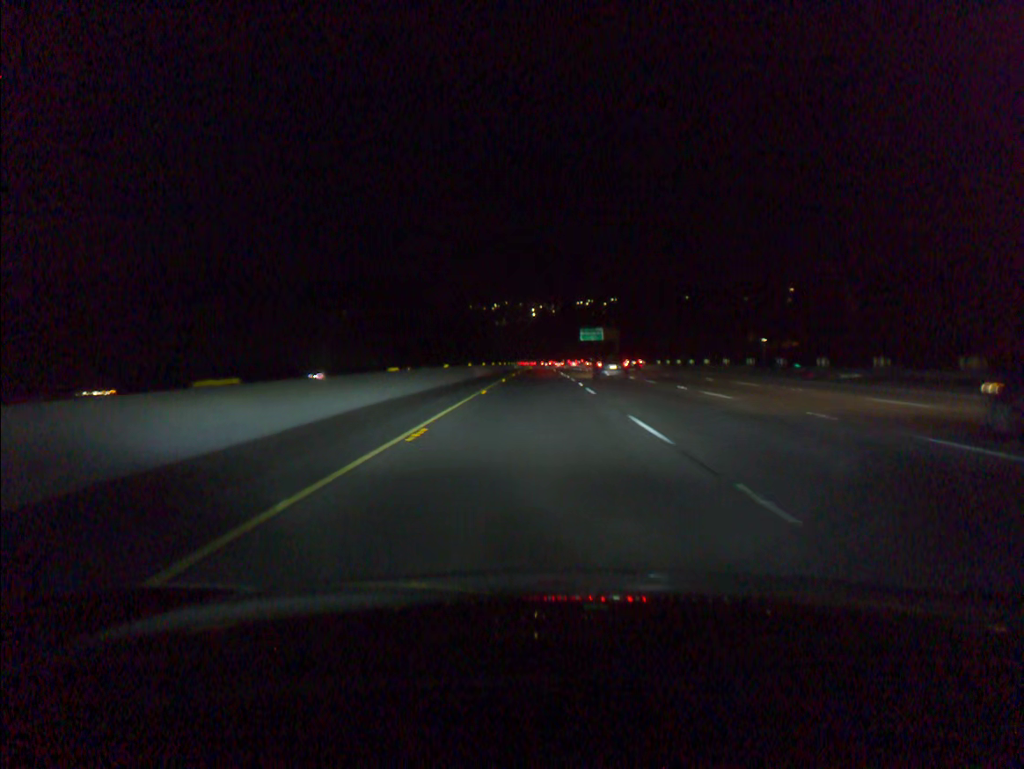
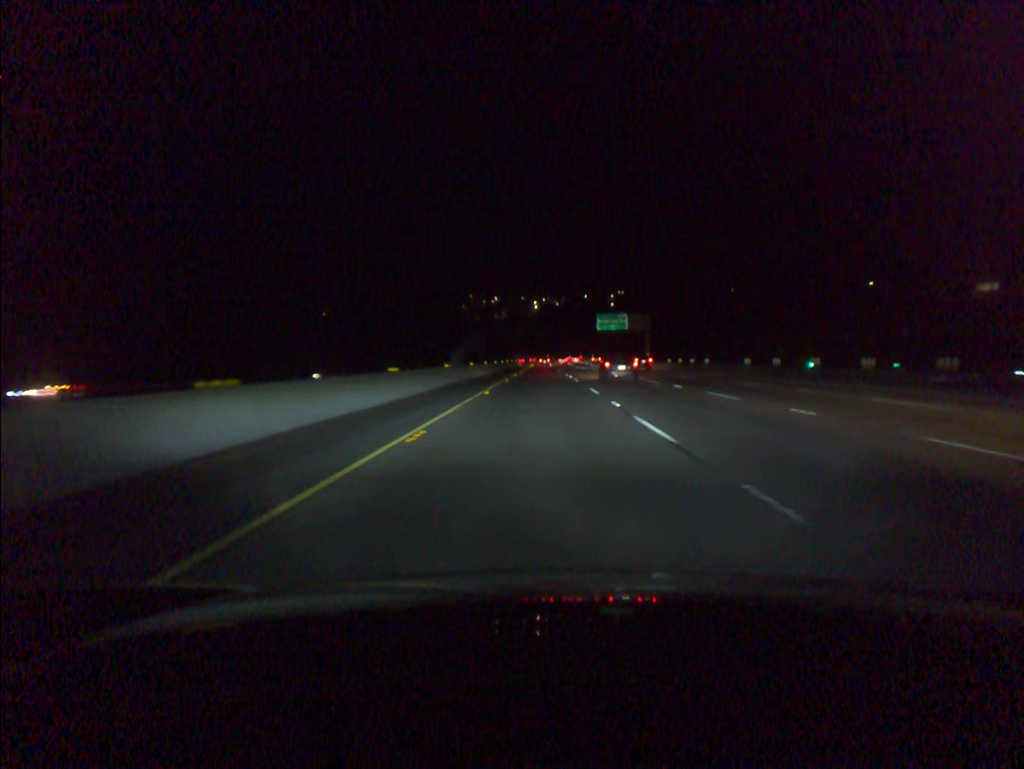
(-0.1, +44.0) m; 0°
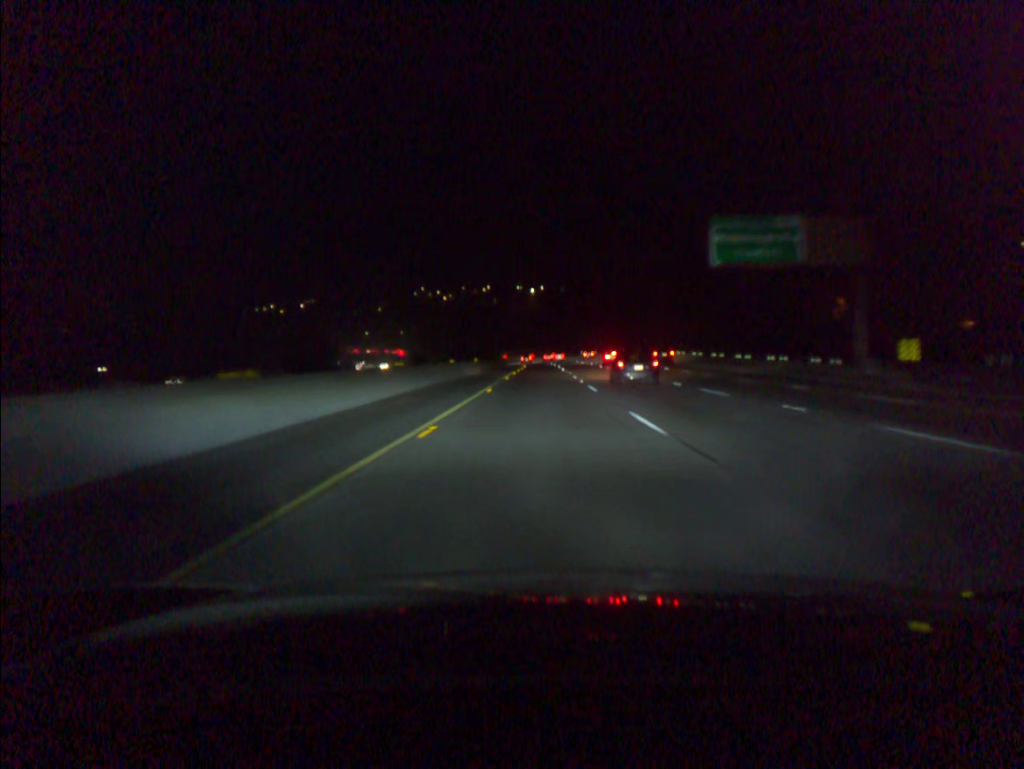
(0.0, +86.8) m; 0°
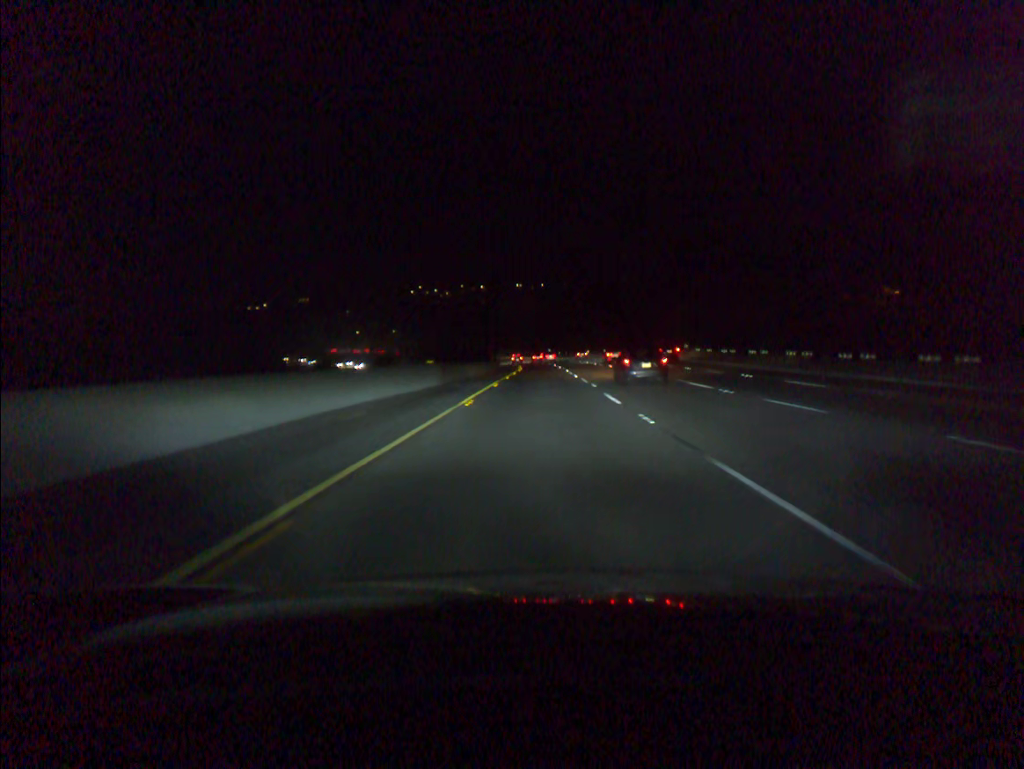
(0.0, +22.2) m; 0°
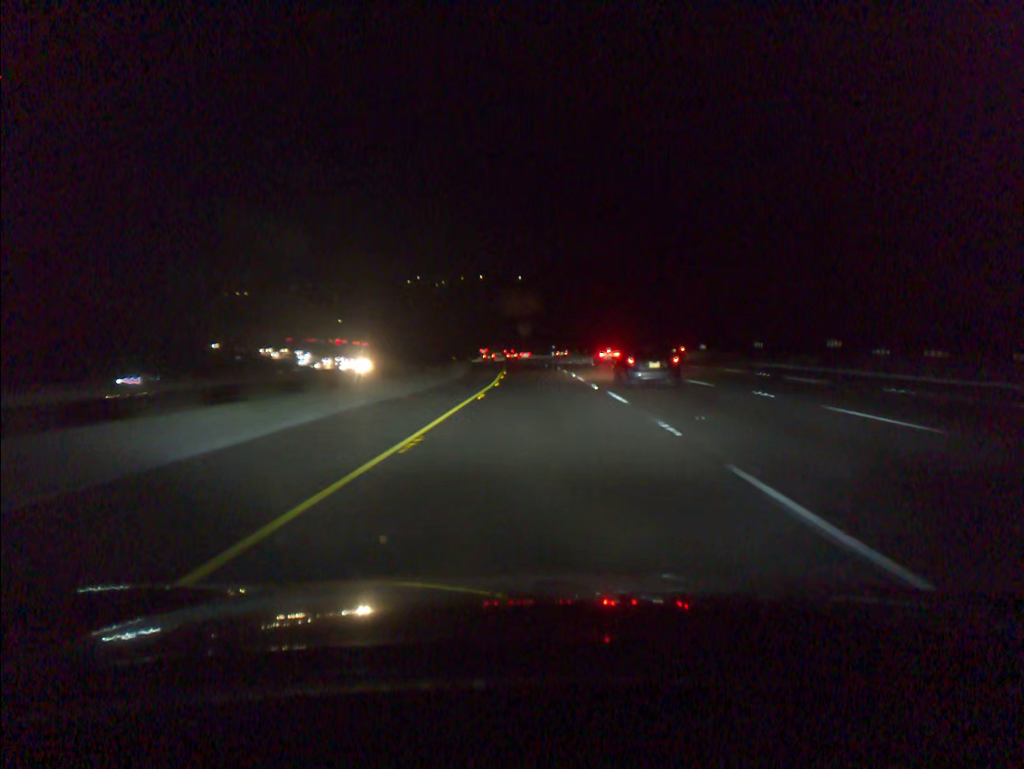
(0.0, +42.7) m; 0°
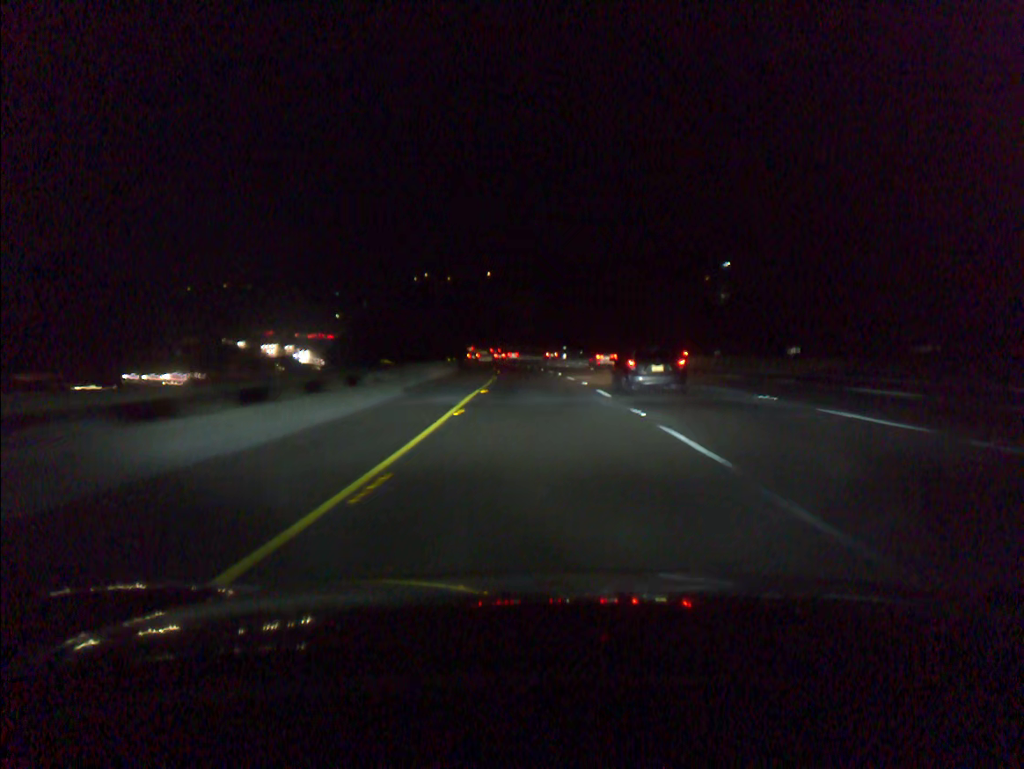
(-0.1, +23.9) m; -1°
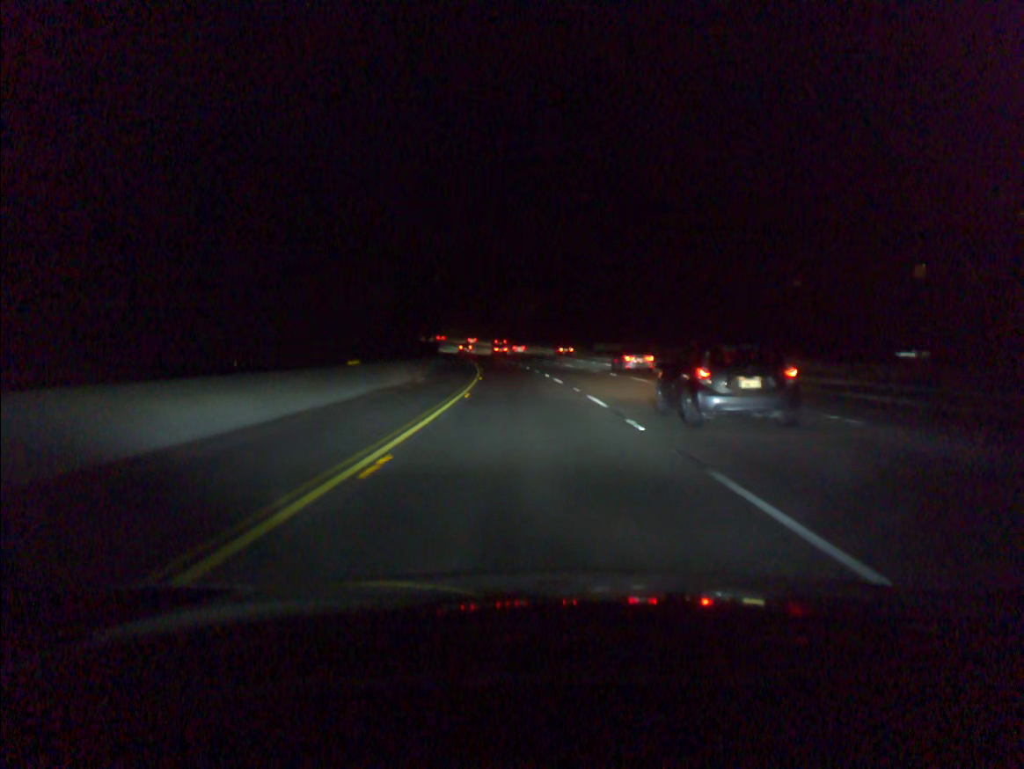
(-4.6, +90.2) m; -7°
